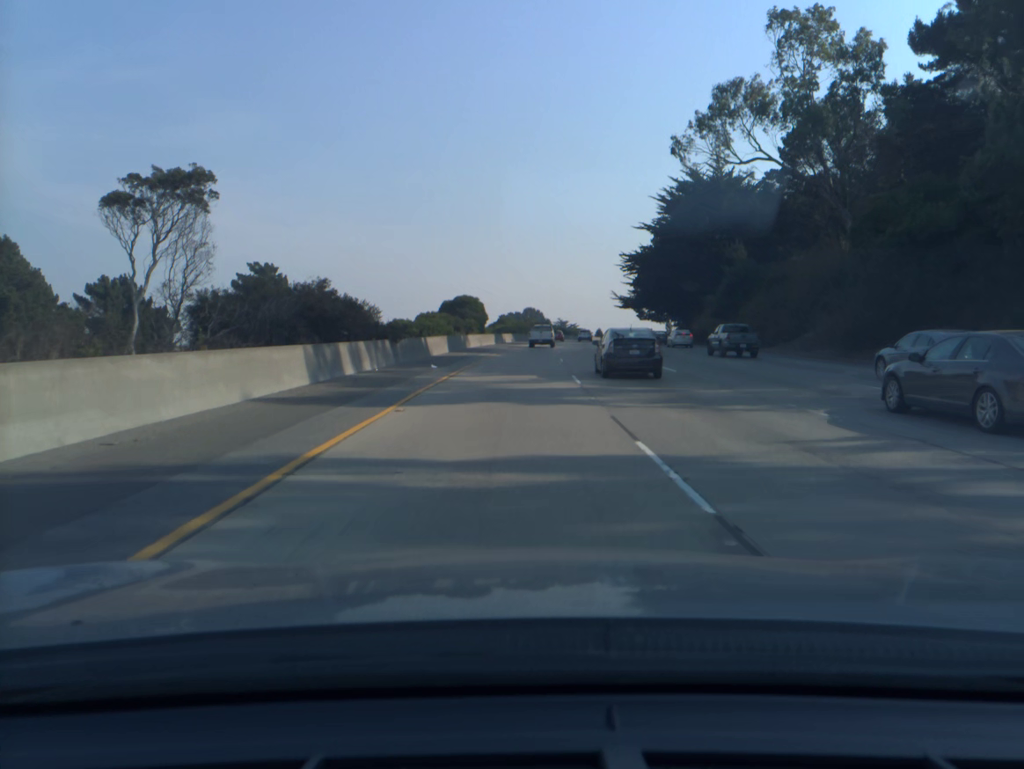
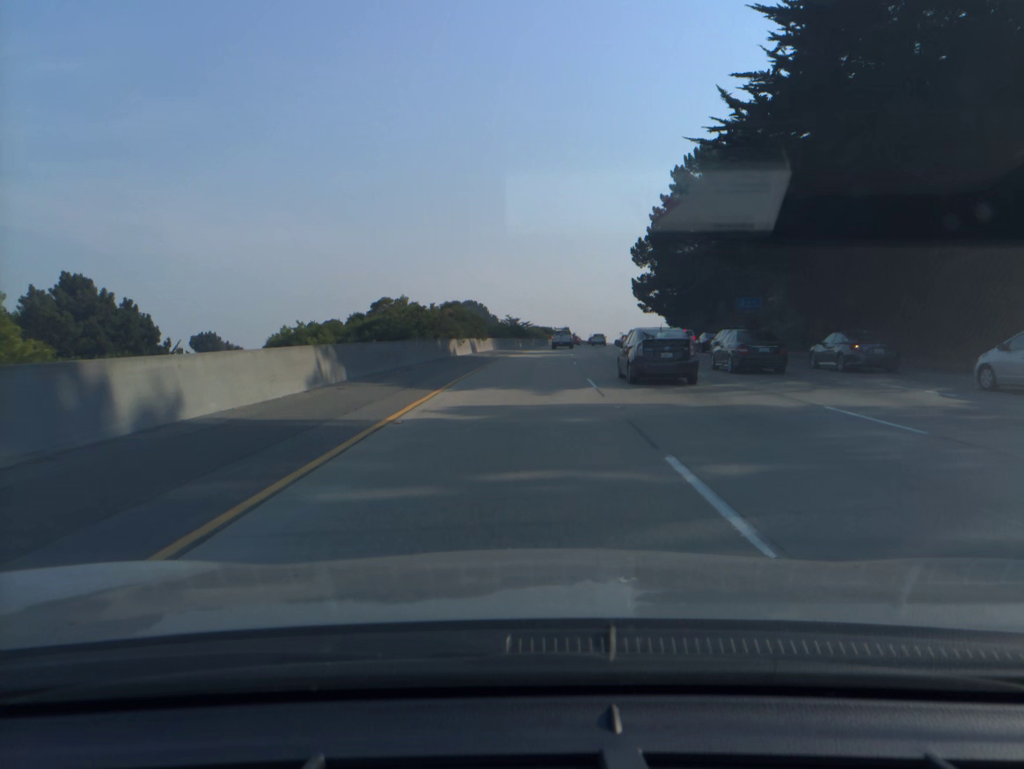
(+2.3, +74.4) m; +4°
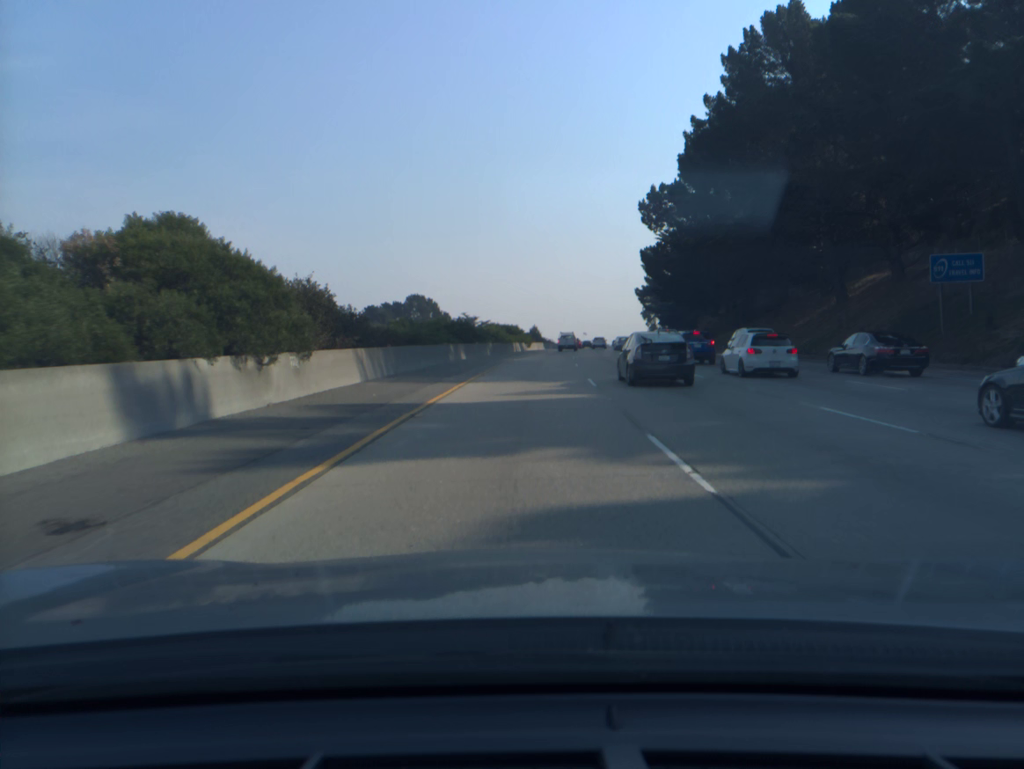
(+1.1, +42.2) m; +3°
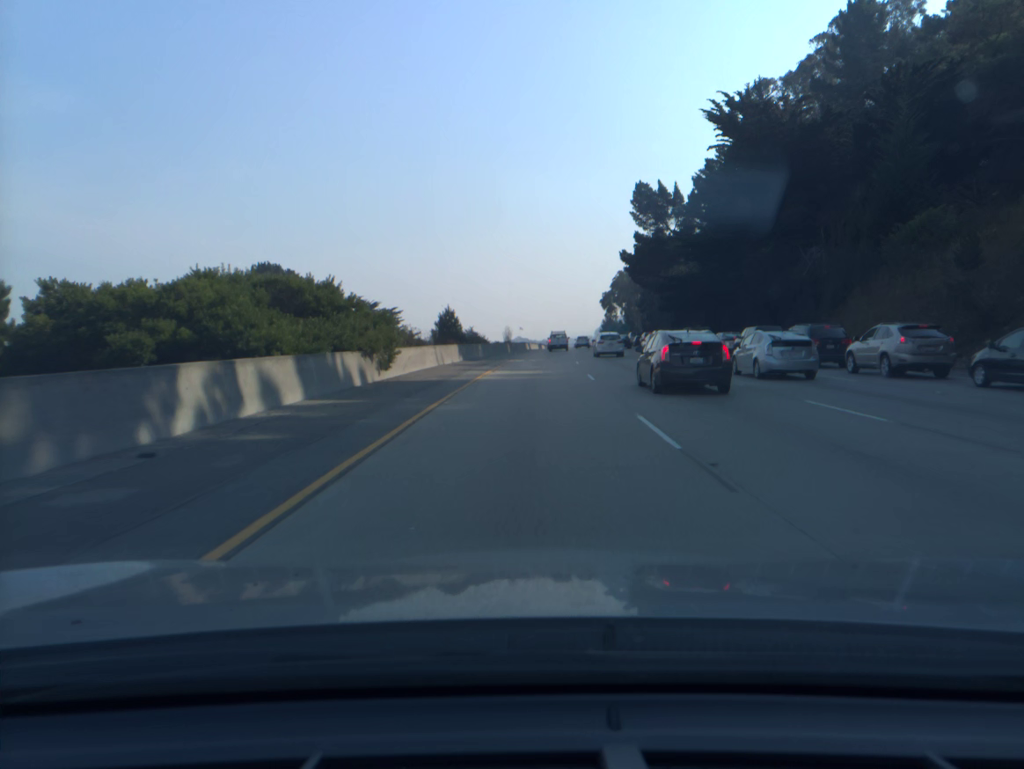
(+2.8, +70.3) m; +5°
